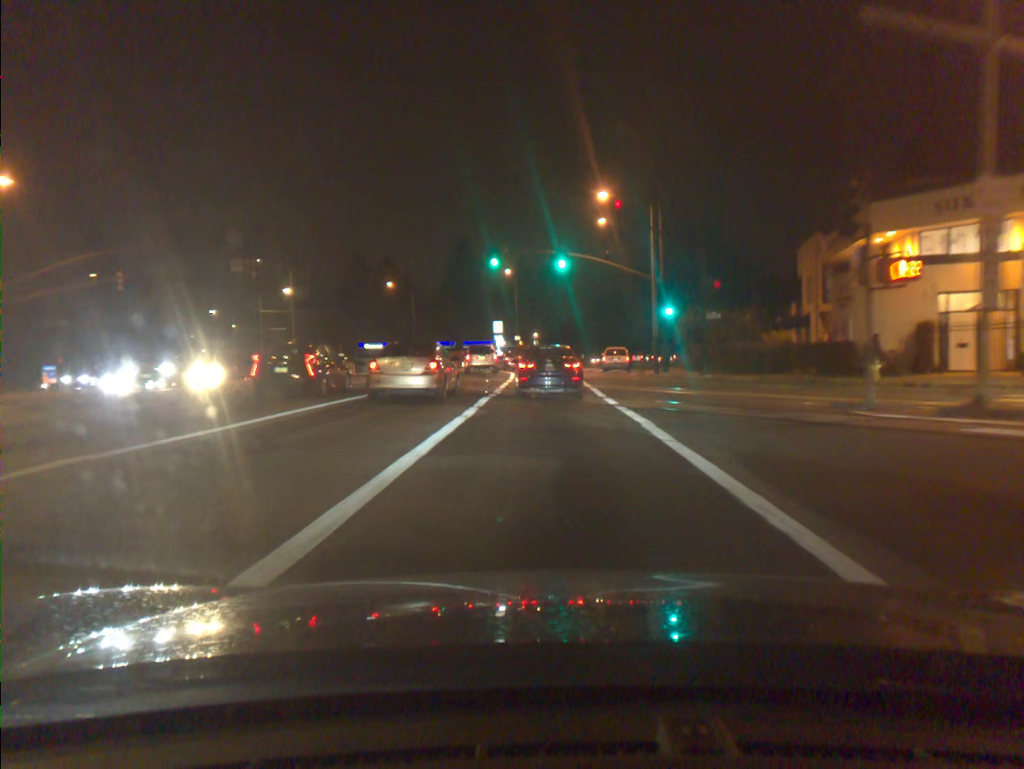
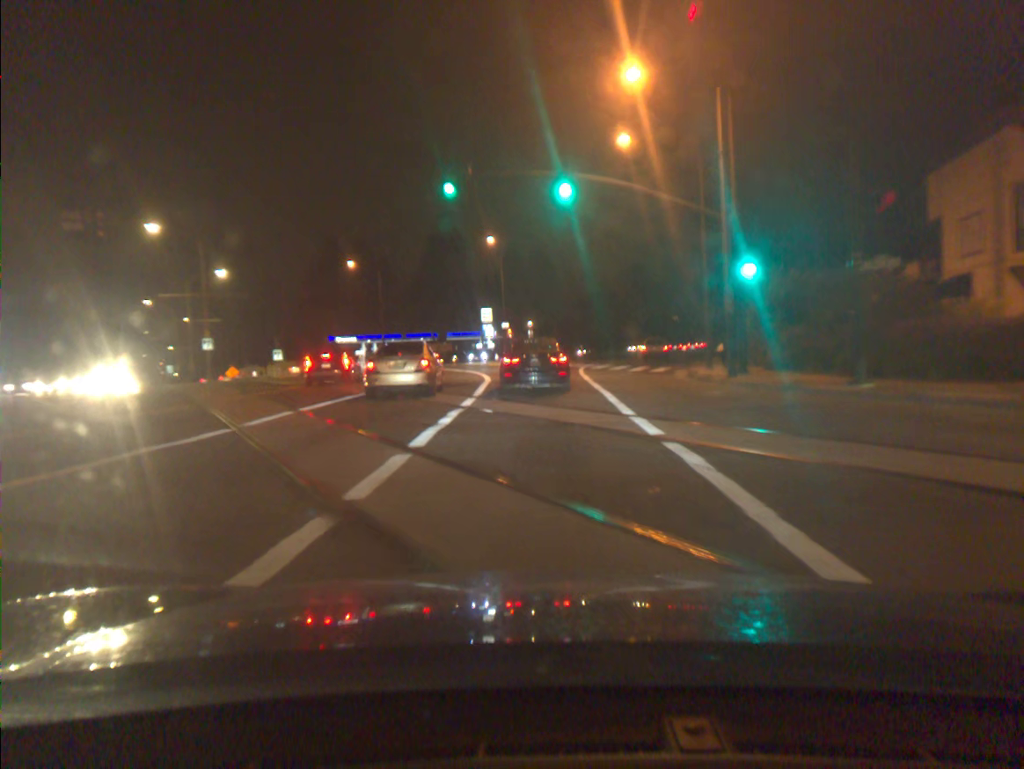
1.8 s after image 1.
(0.0, +17.9) m; 0°
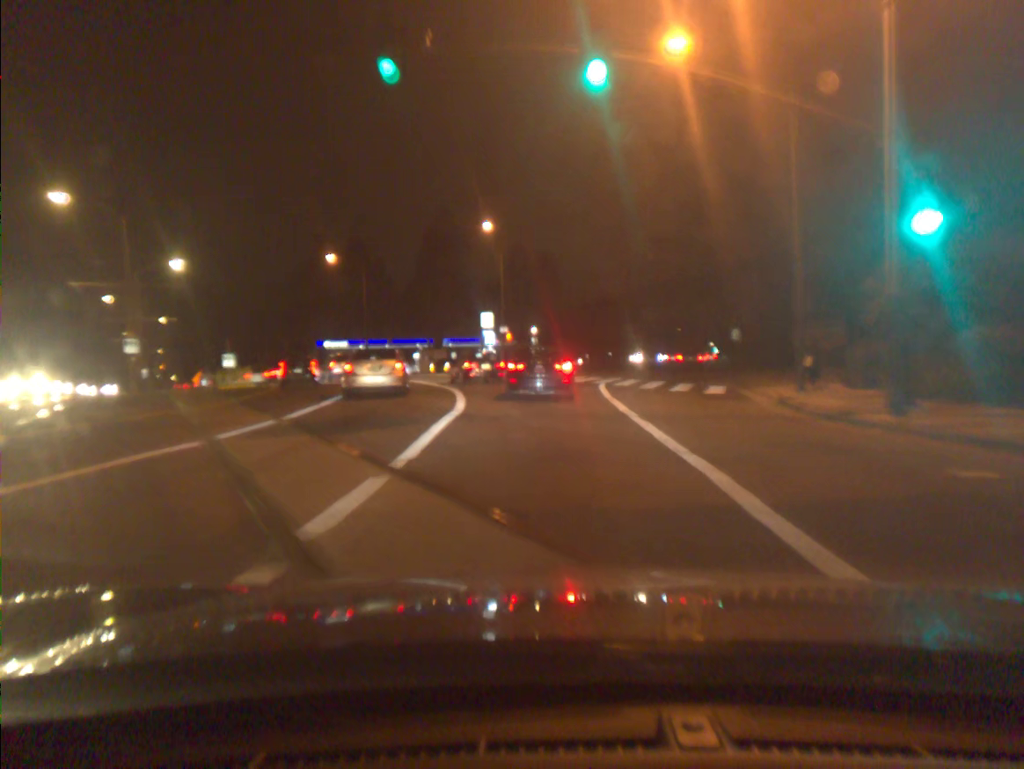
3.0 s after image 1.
(-0.1, +11.4) m; -1°
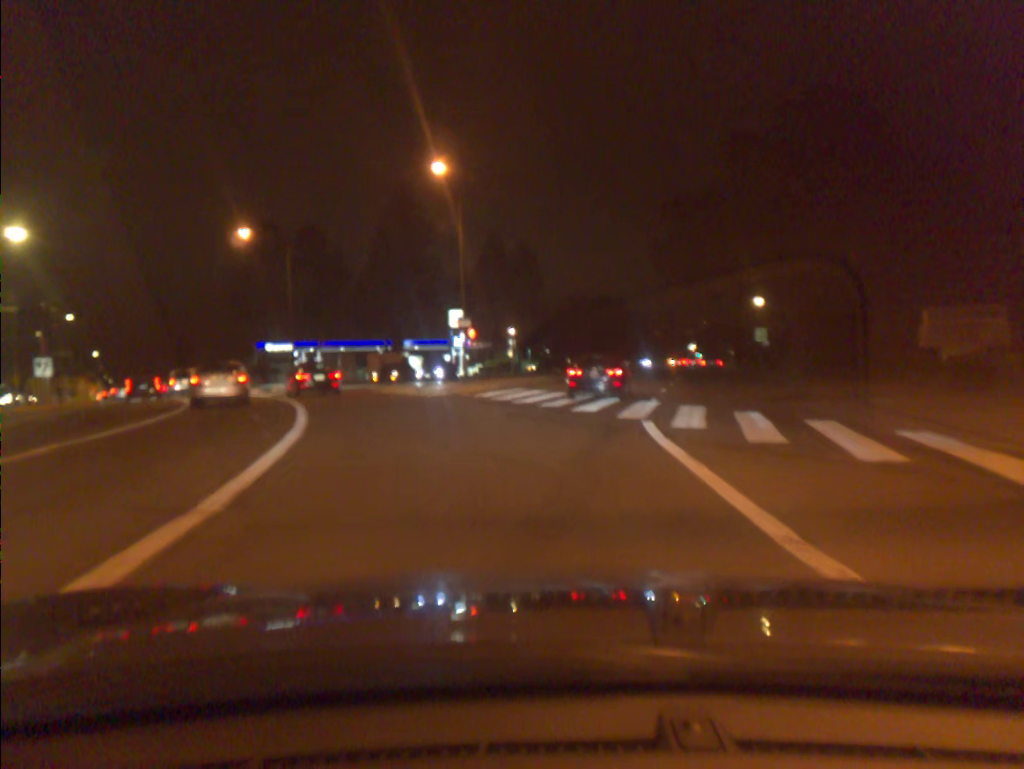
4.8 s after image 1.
(+0.1, +16.8) m; +2°
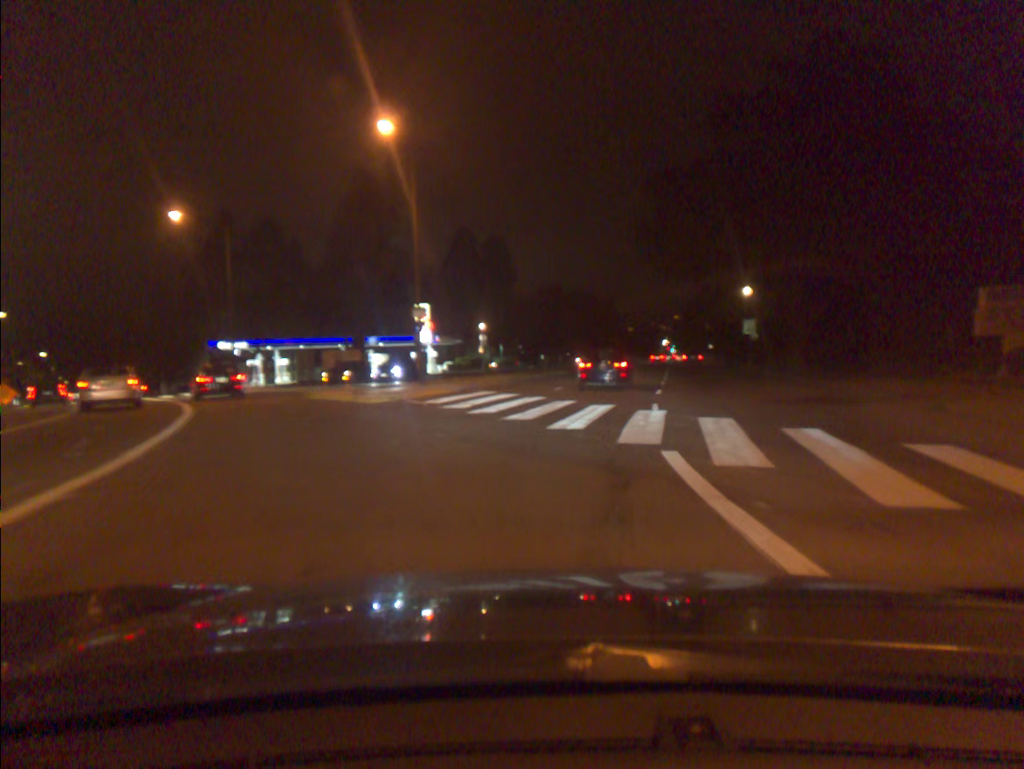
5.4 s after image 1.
(+0.1, +5.6) m; +1°
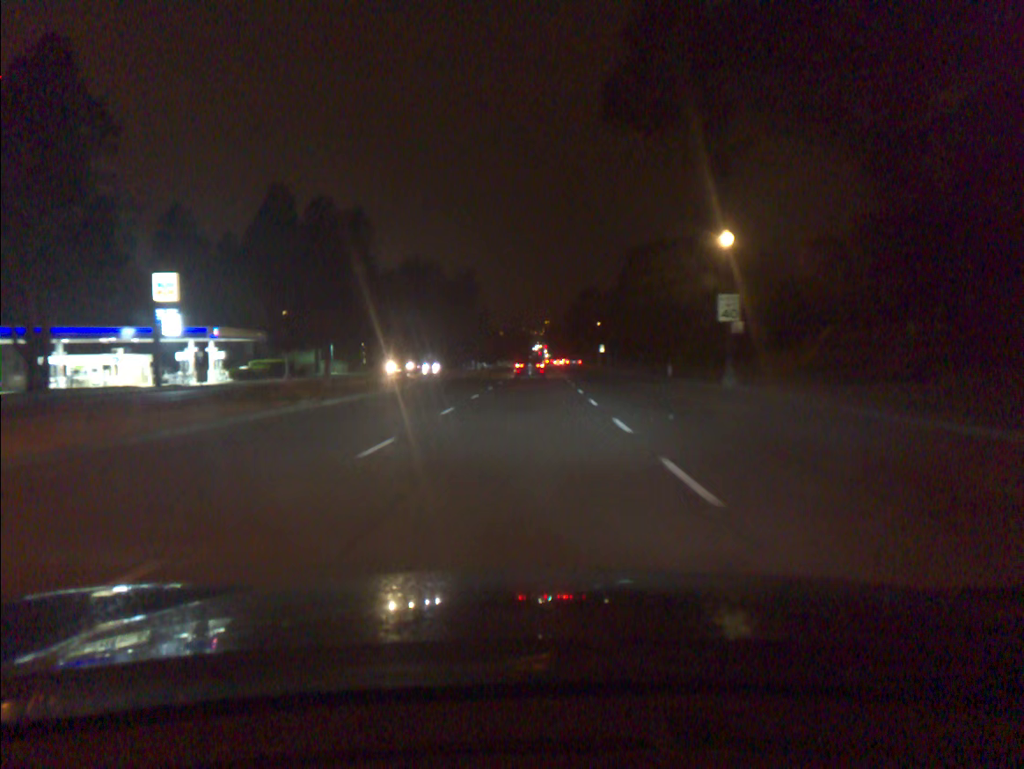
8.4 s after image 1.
(+3.4, +32.3) m; +9°
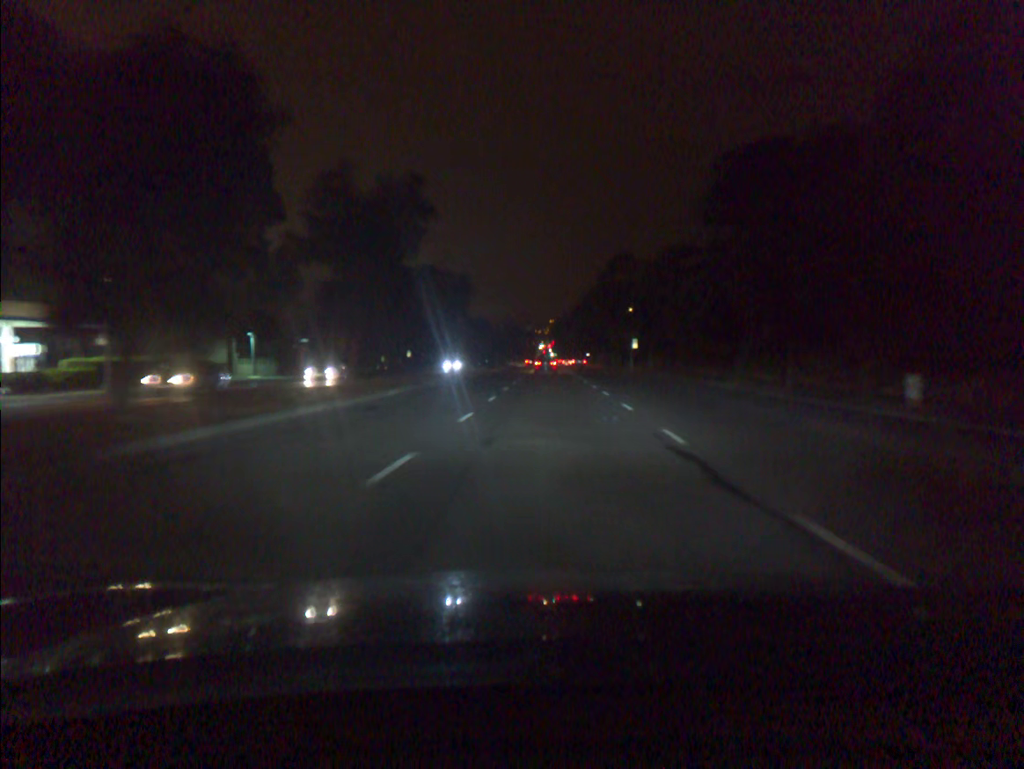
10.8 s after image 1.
(-0.4, +31.5) m; 0°
